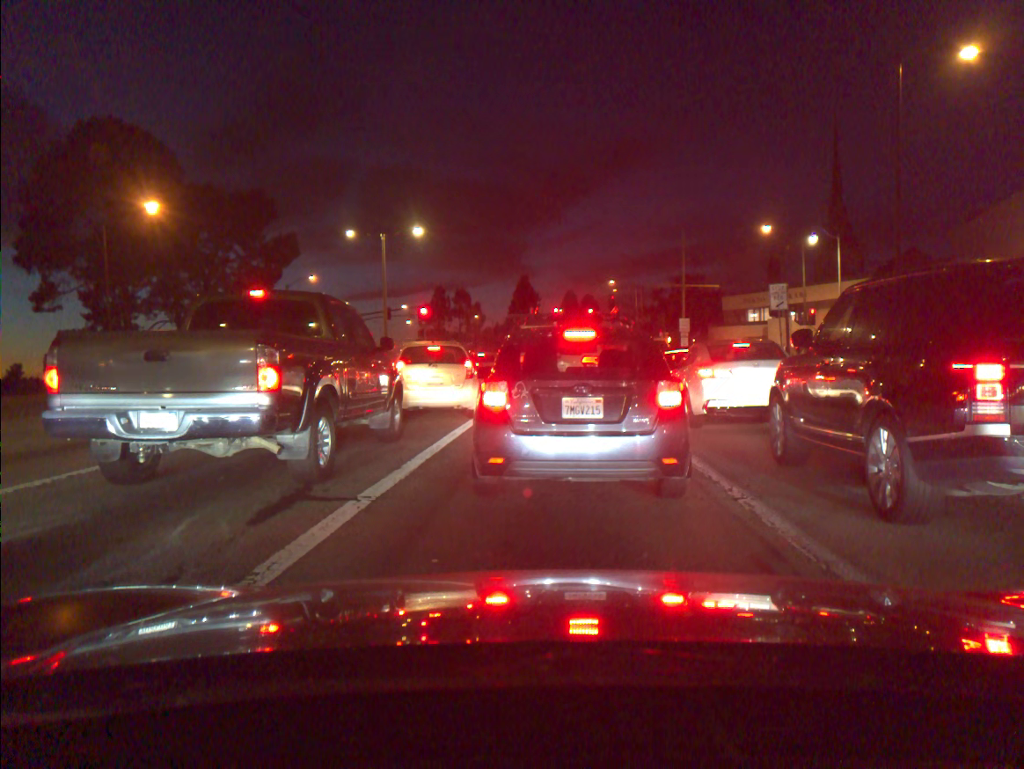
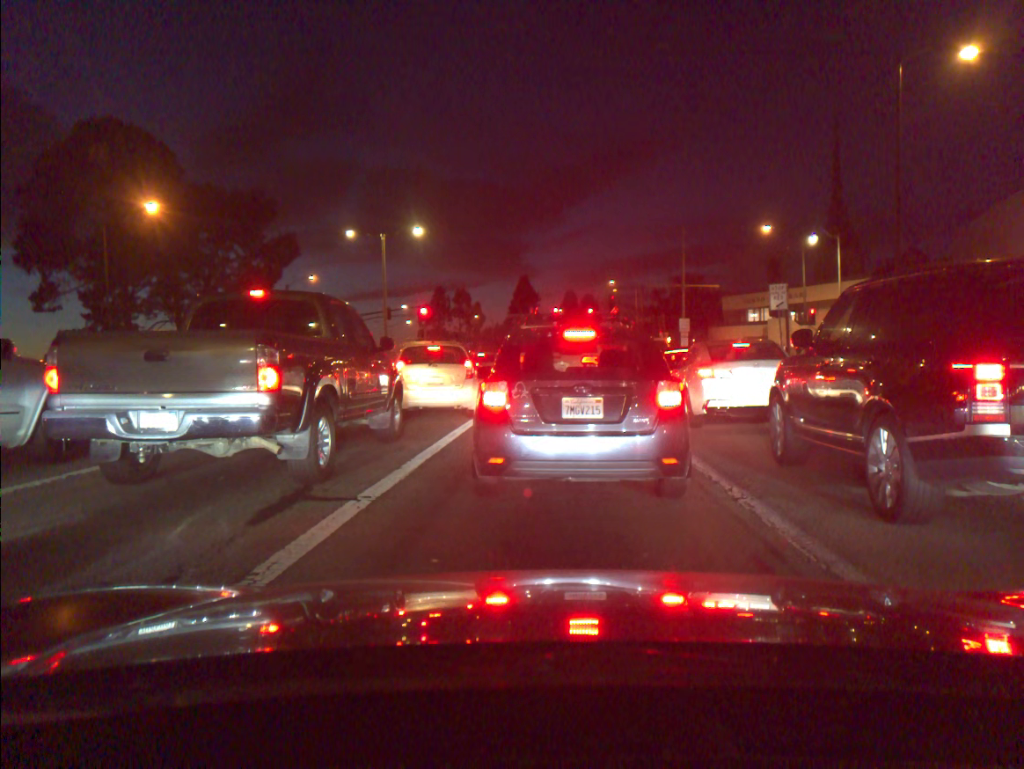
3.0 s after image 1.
(-0.1, 0.0) m; 0°
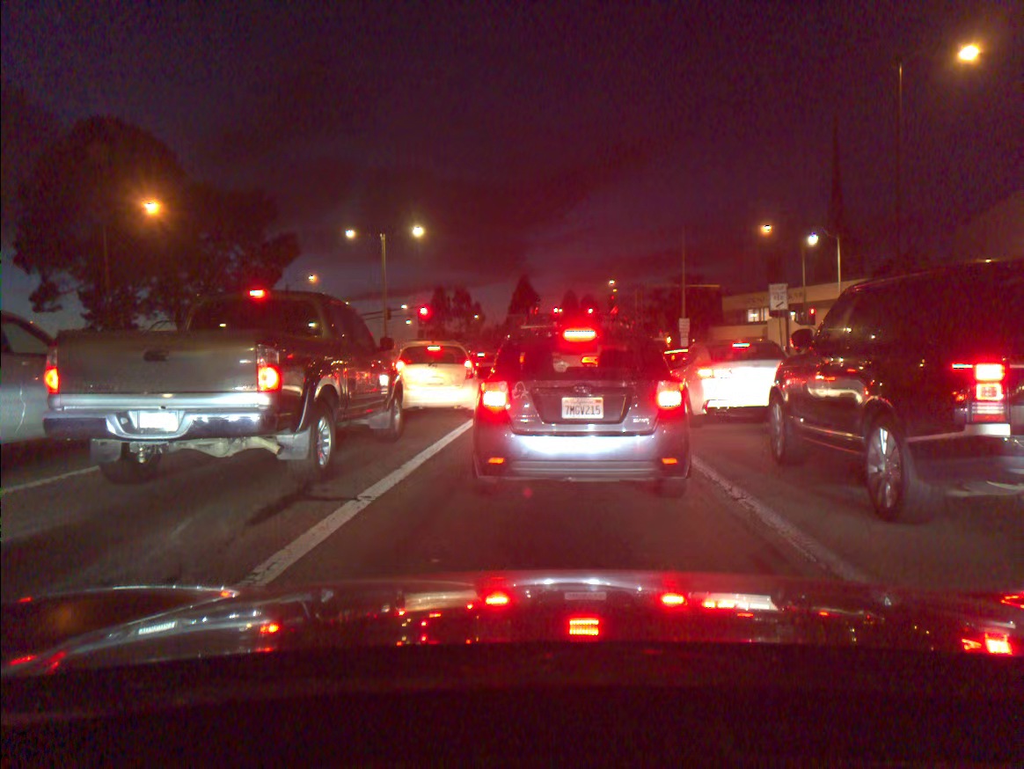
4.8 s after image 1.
(0.0, 0.0) m; 0°
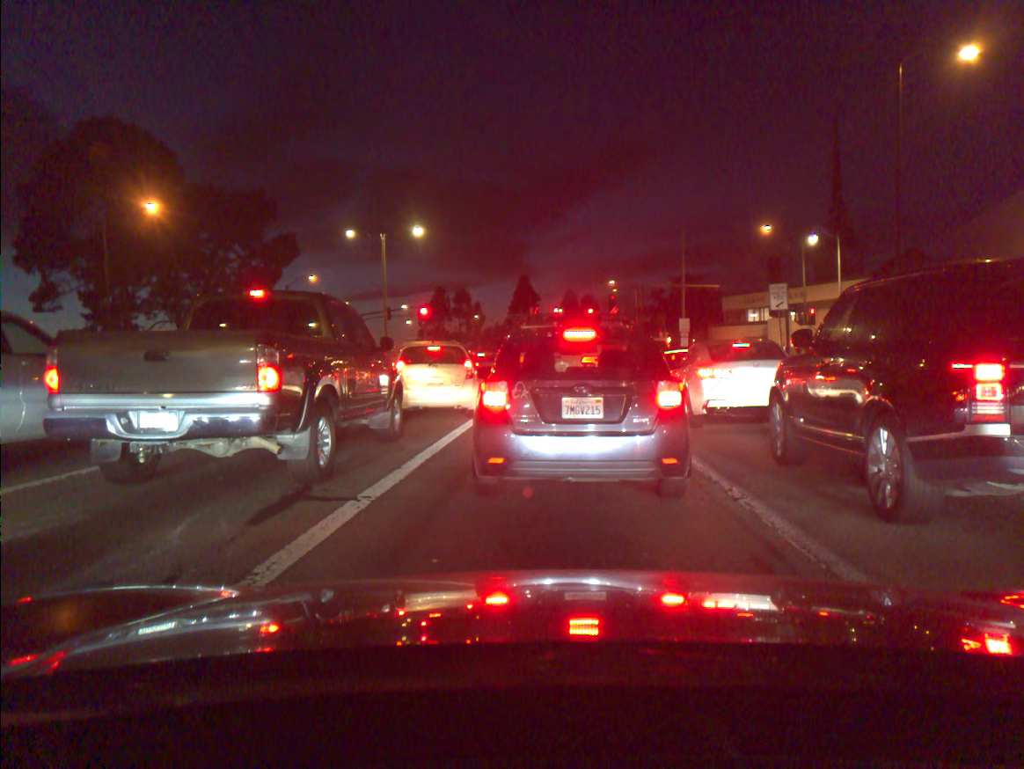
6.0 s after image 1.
(0.0, 0.0) m; 0°
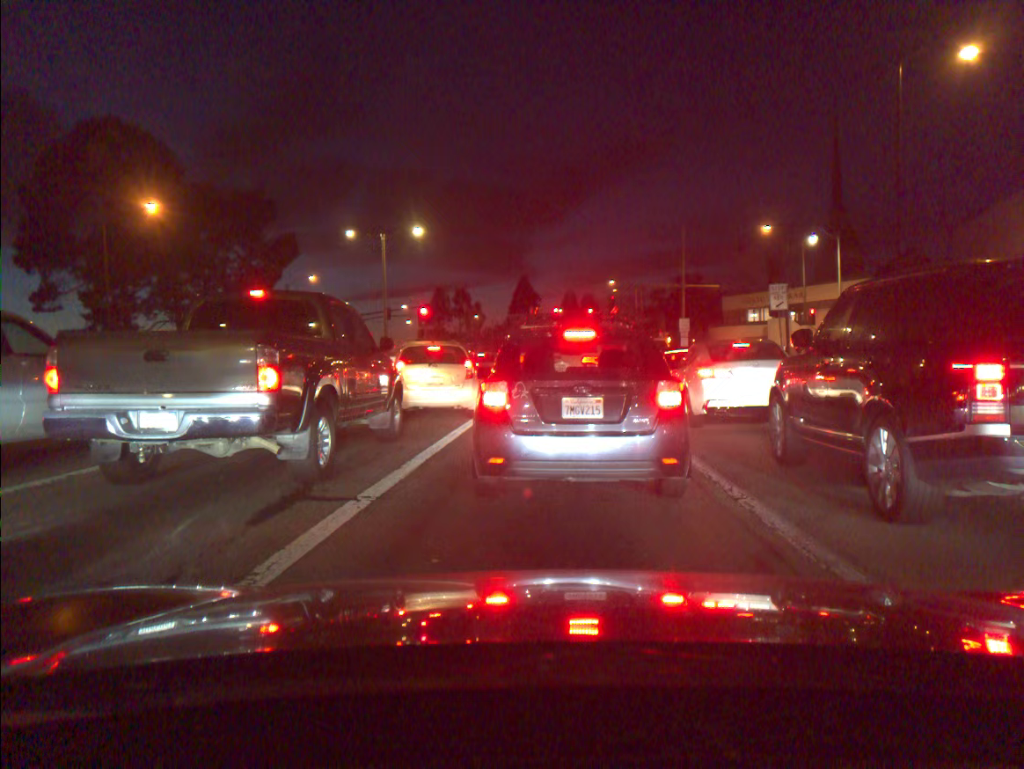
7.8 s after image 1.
(0.0, 0.0) m; 0°
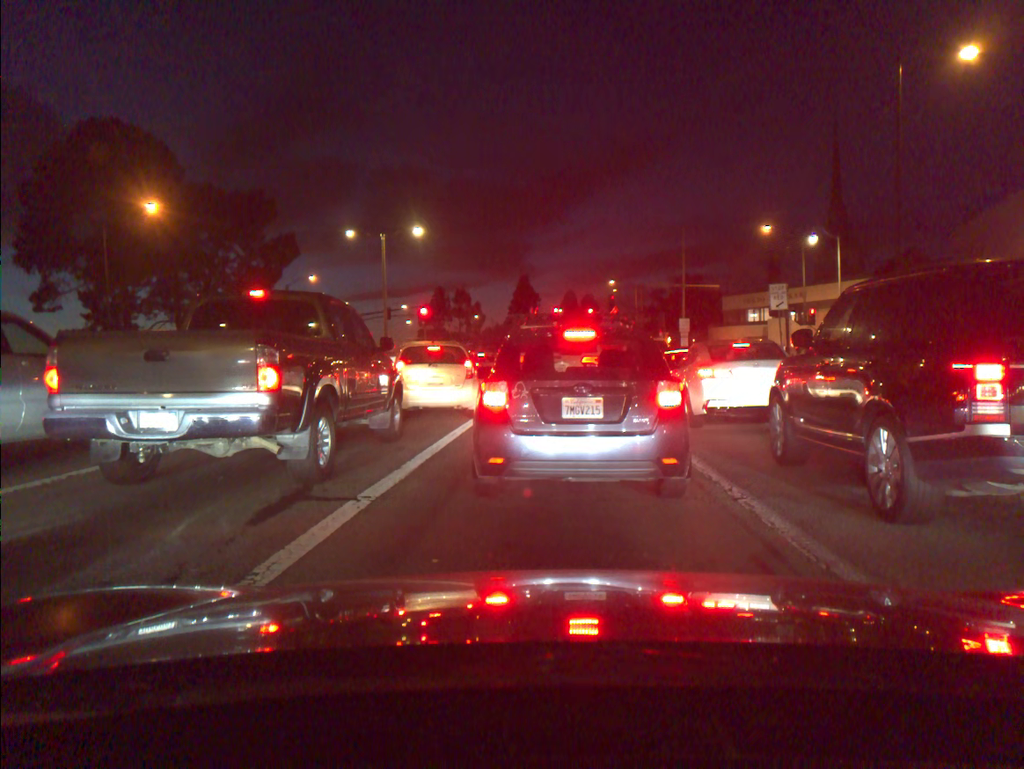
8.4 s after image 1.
(0.0, 0.0) m; 0°
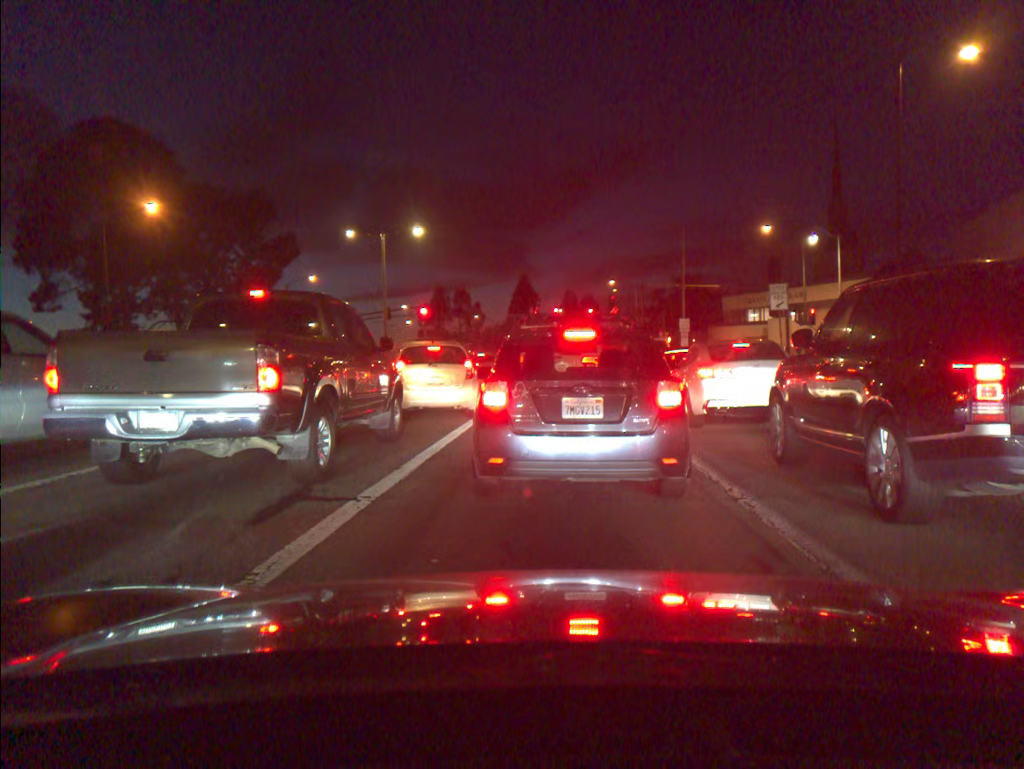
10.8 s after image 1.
(0.0, +0.1) m; 0°
